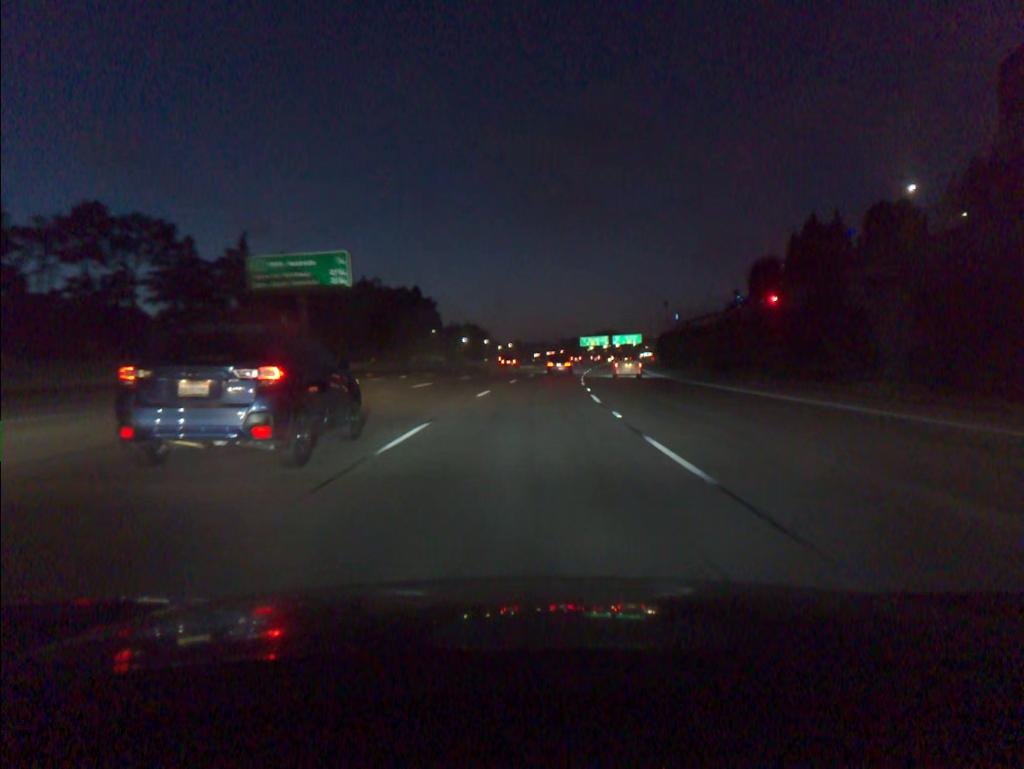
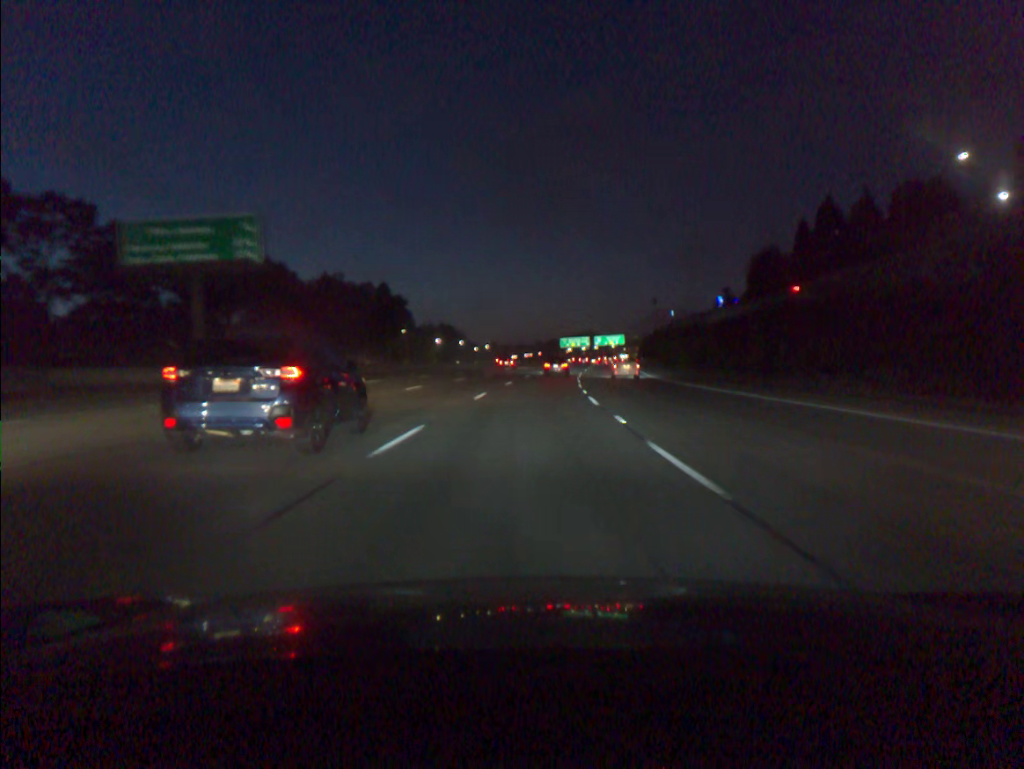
(+0.2, +14.9) m; +2°
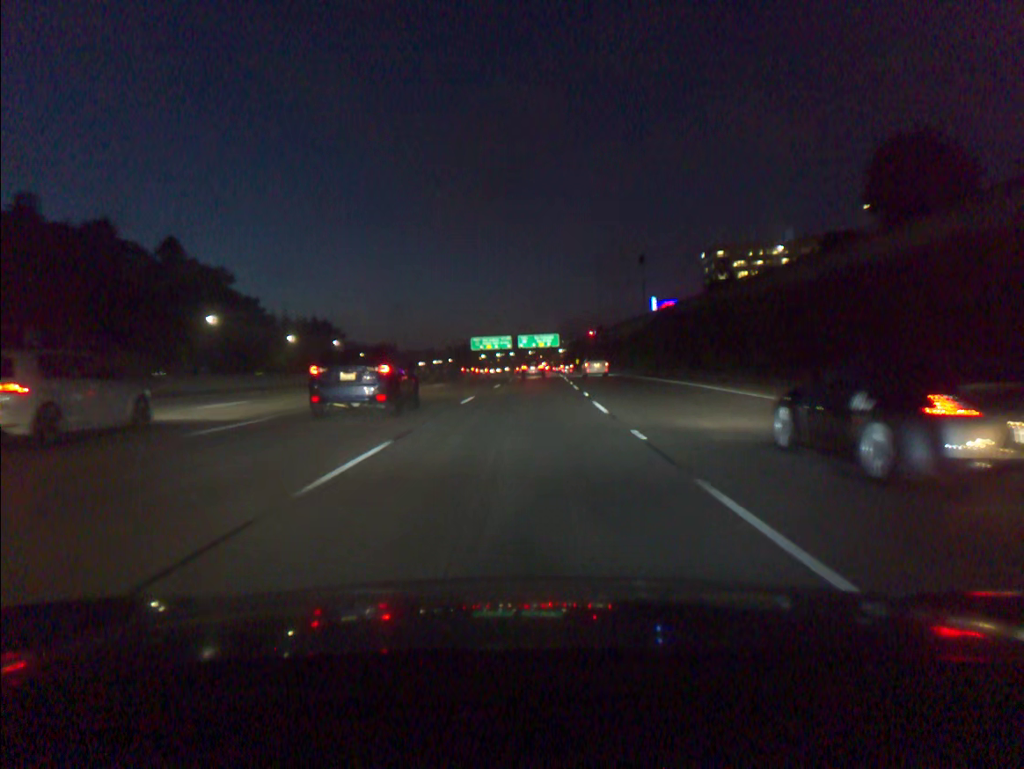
(+4.5, +75.3) m; +6°
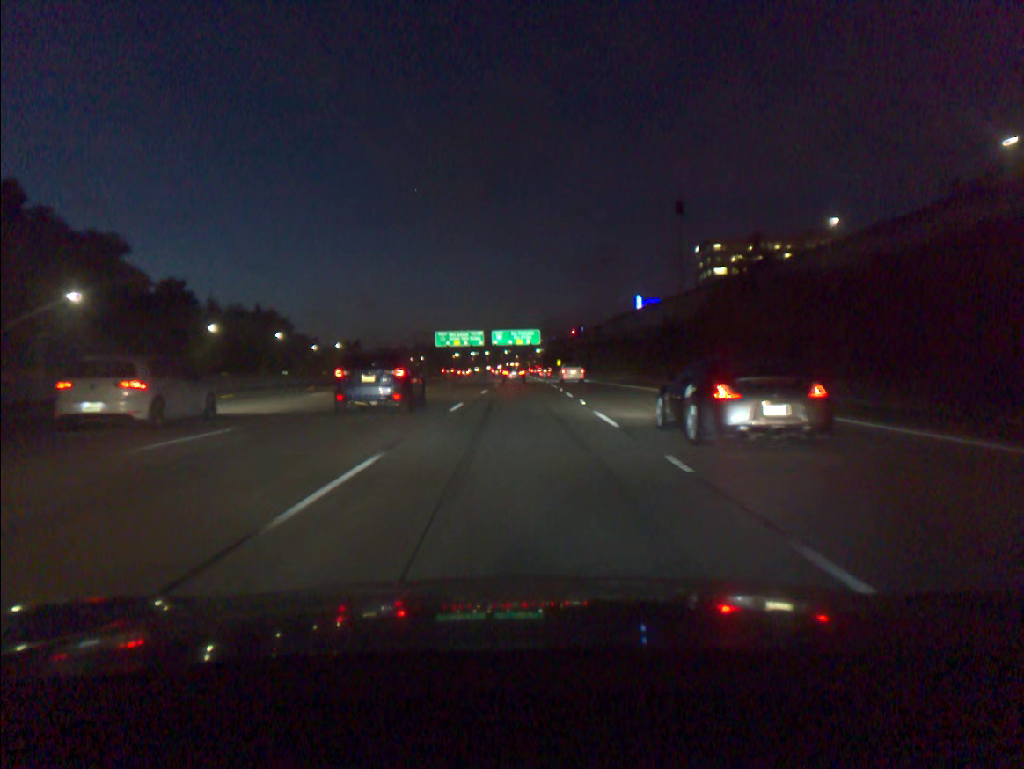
(+0.5, +30.5) m; +2°
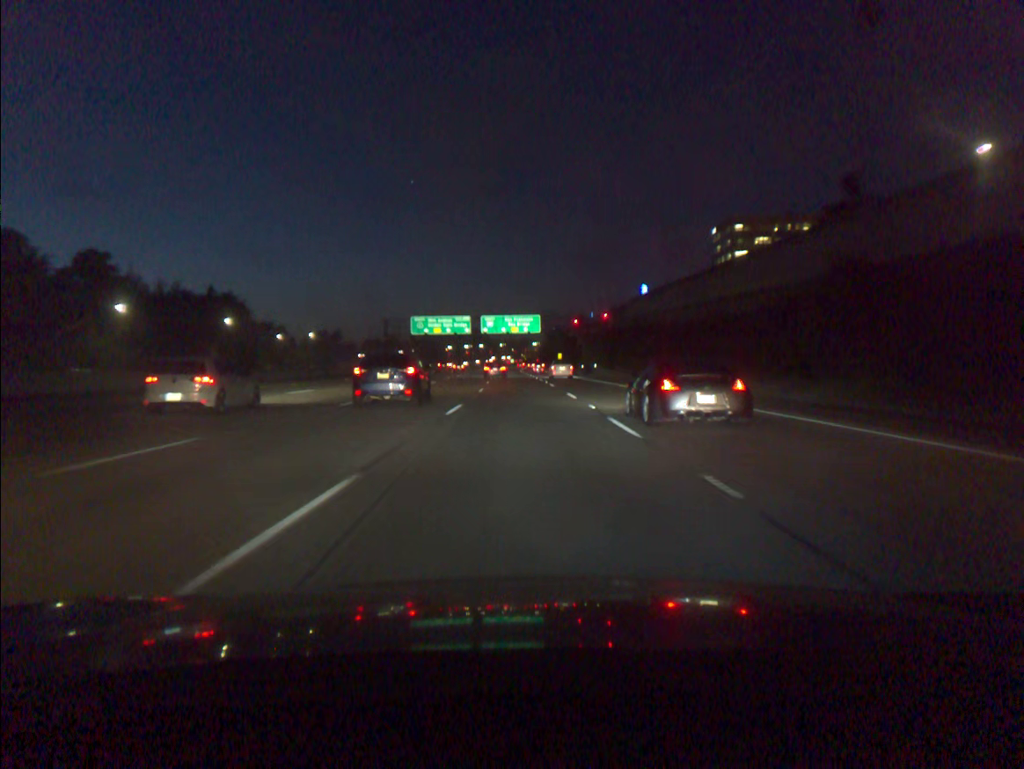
(+0.1, +30.7) m; 0°
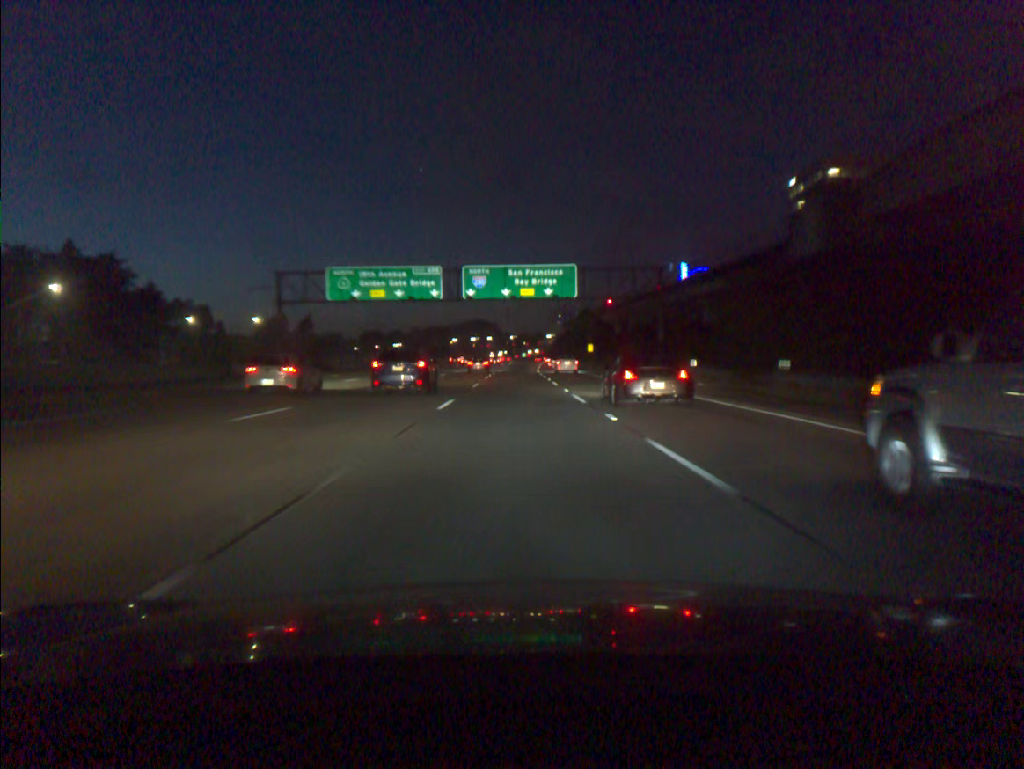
(-0.3, +62.3) m; -1°
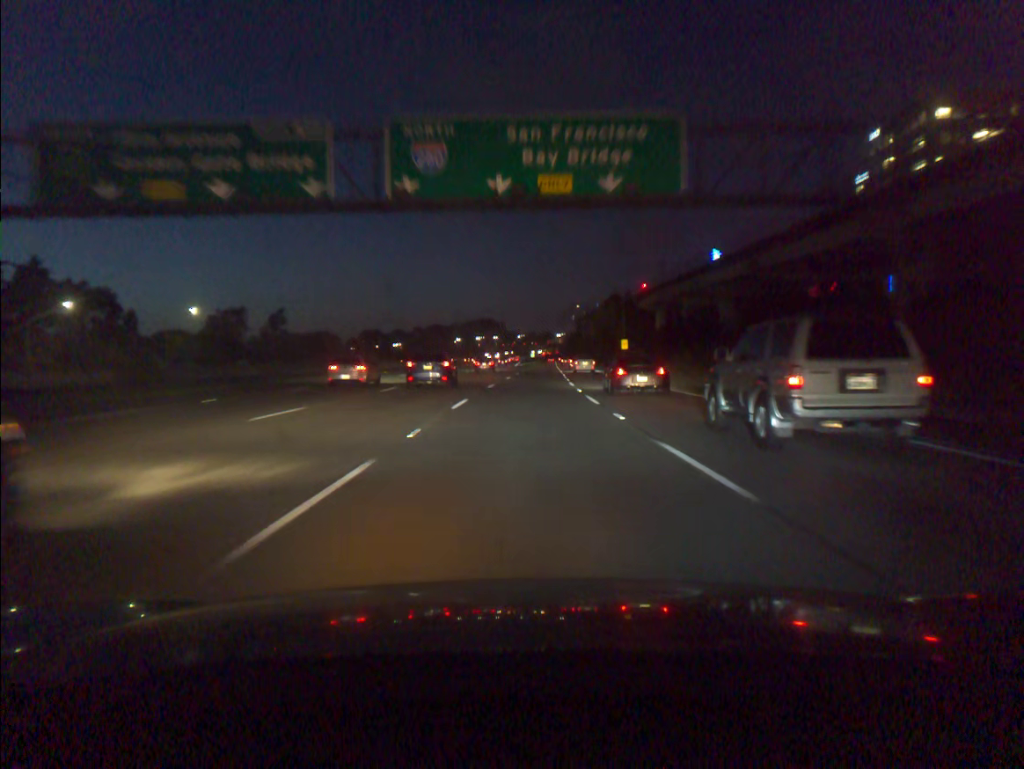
(-0.2, +42.8) m; -1°
